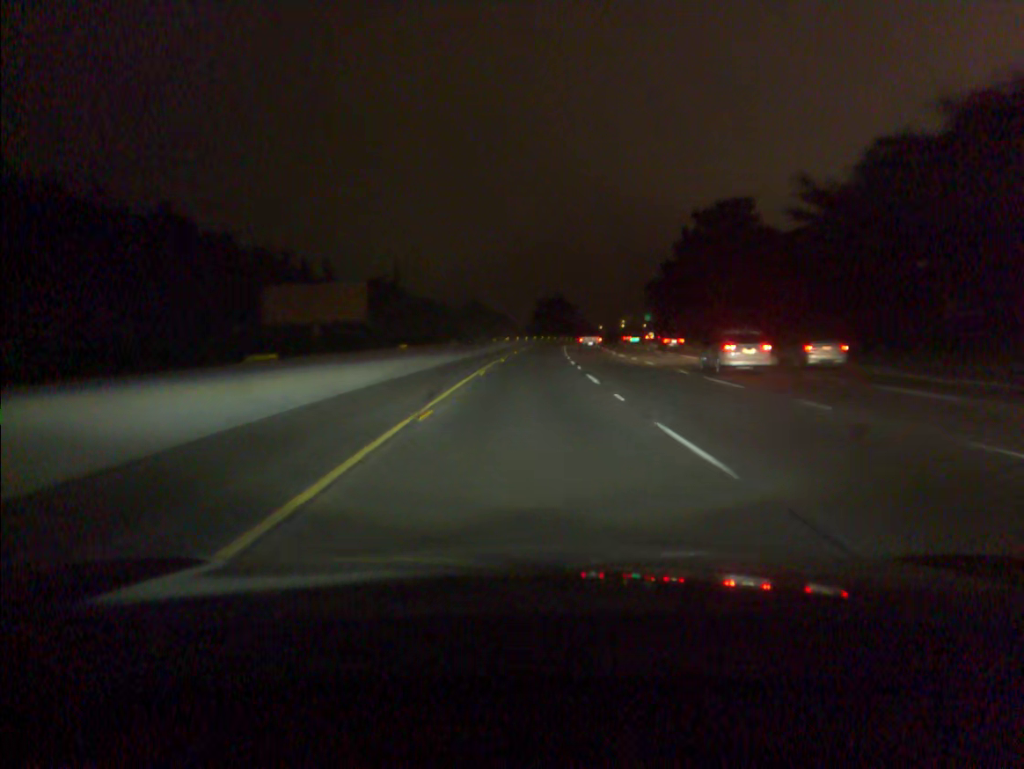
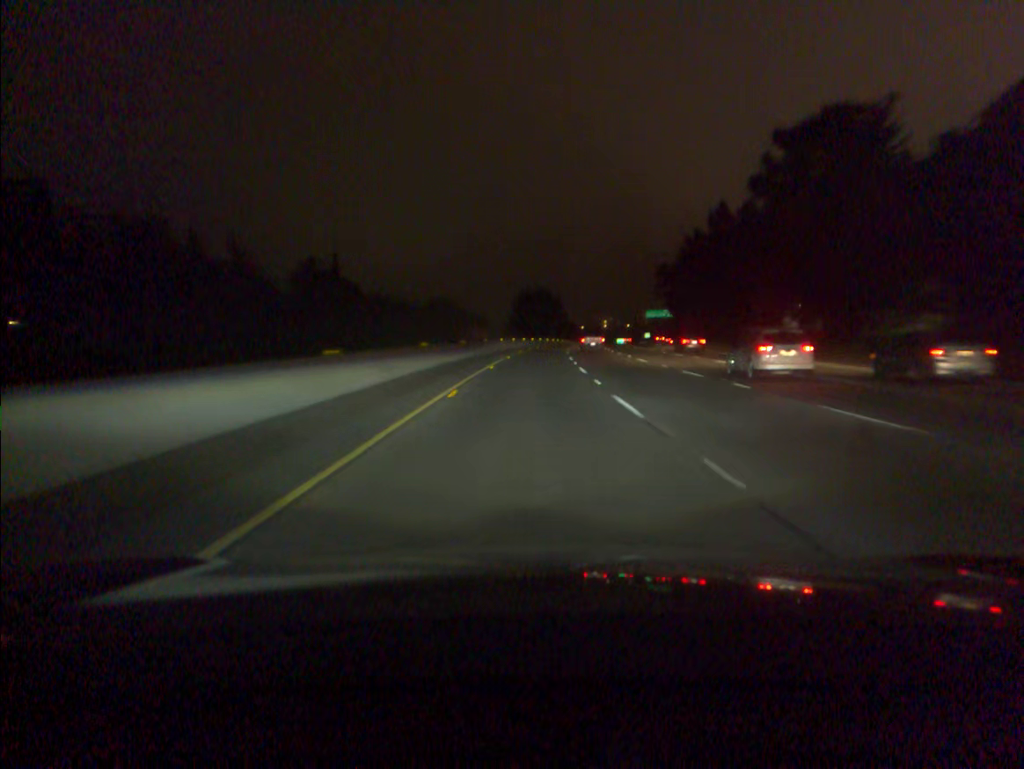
(+0.5, +38.8) m; +2°
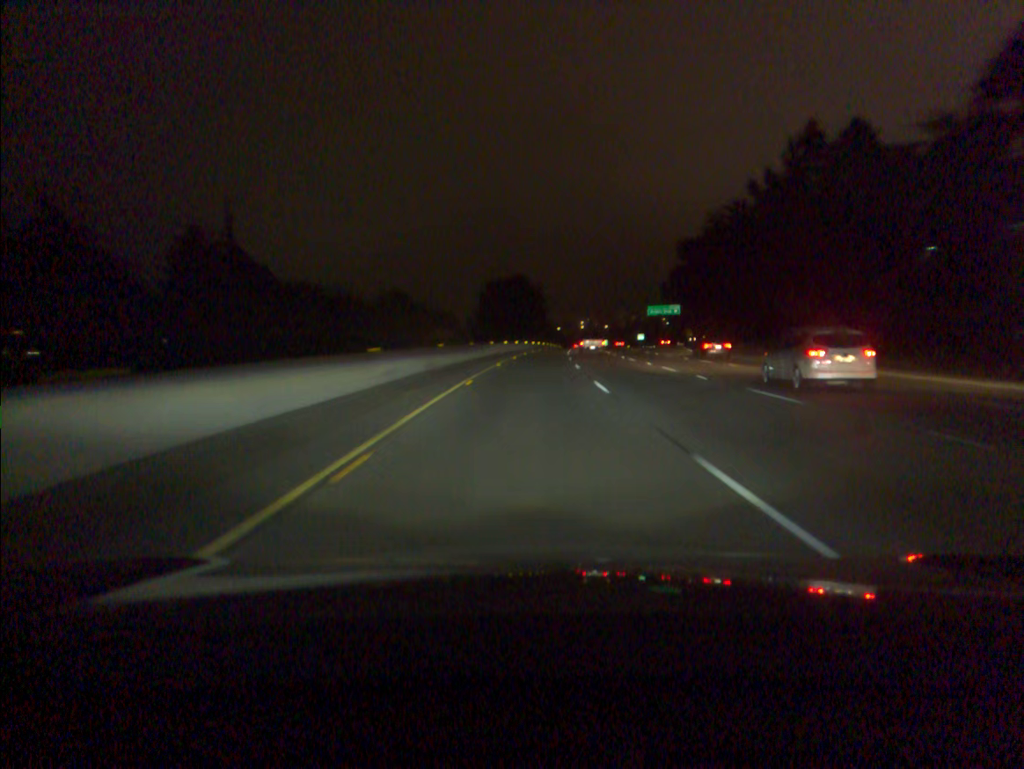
(+0.6, +38.9) m; +2°
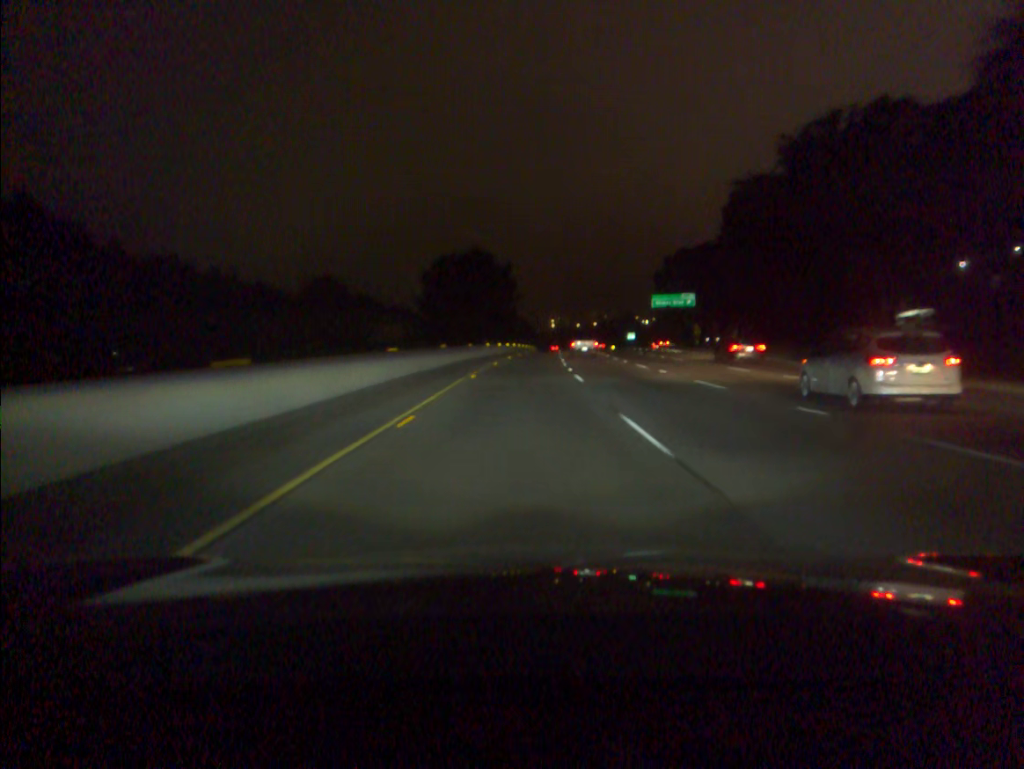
(+0.8, +38.9) m; +2°
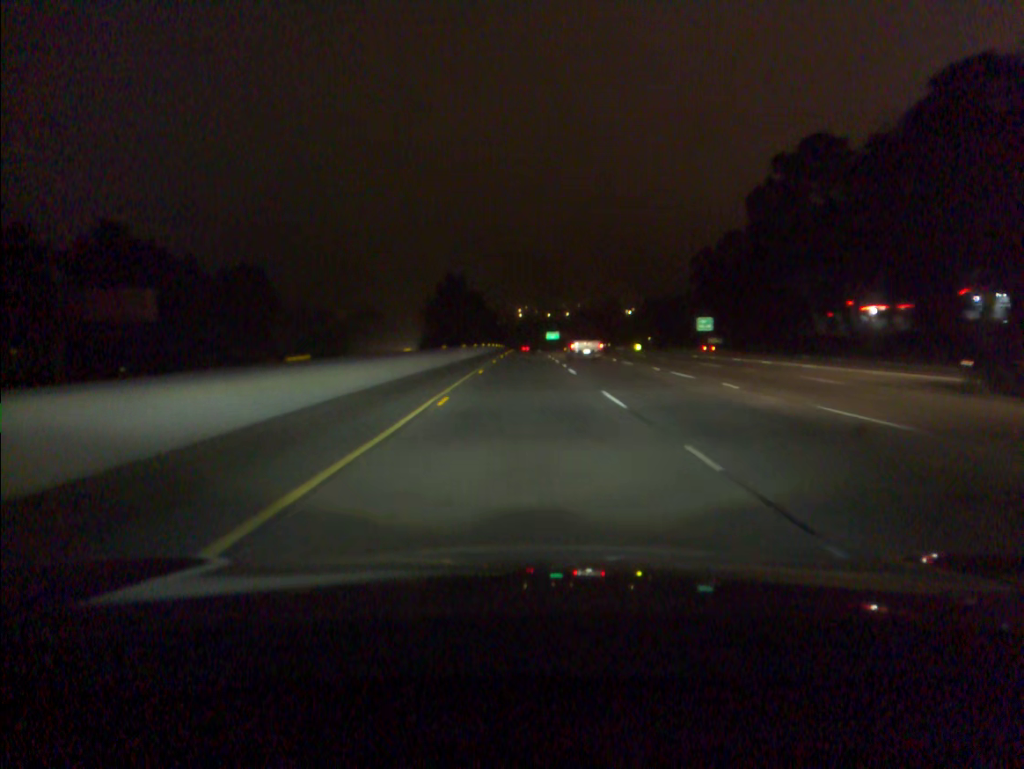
(+2.3, +98.2) m; +2°
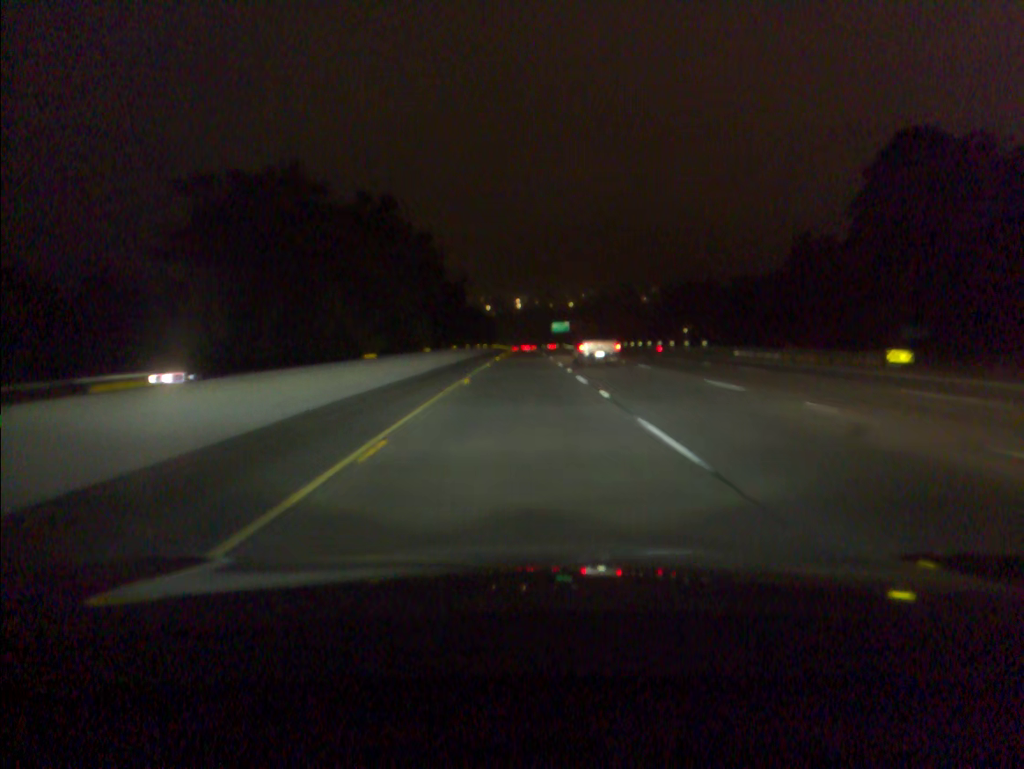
(+0.1, +79.9) m; 0°
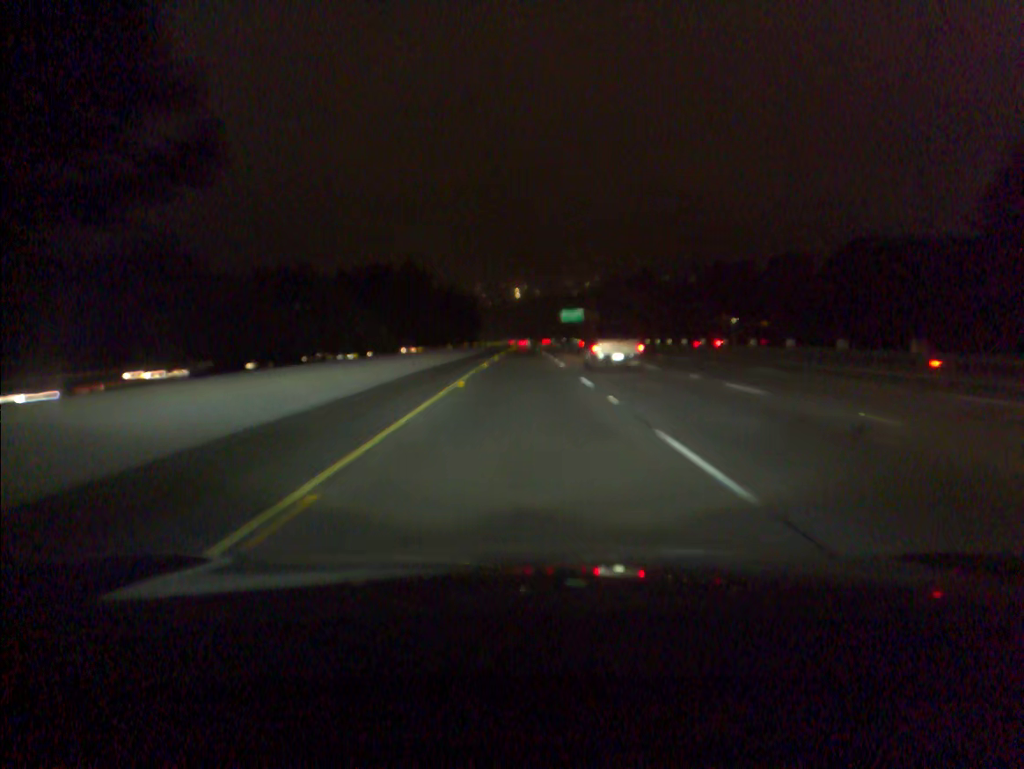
(0.0, +60.4) m; 0°
